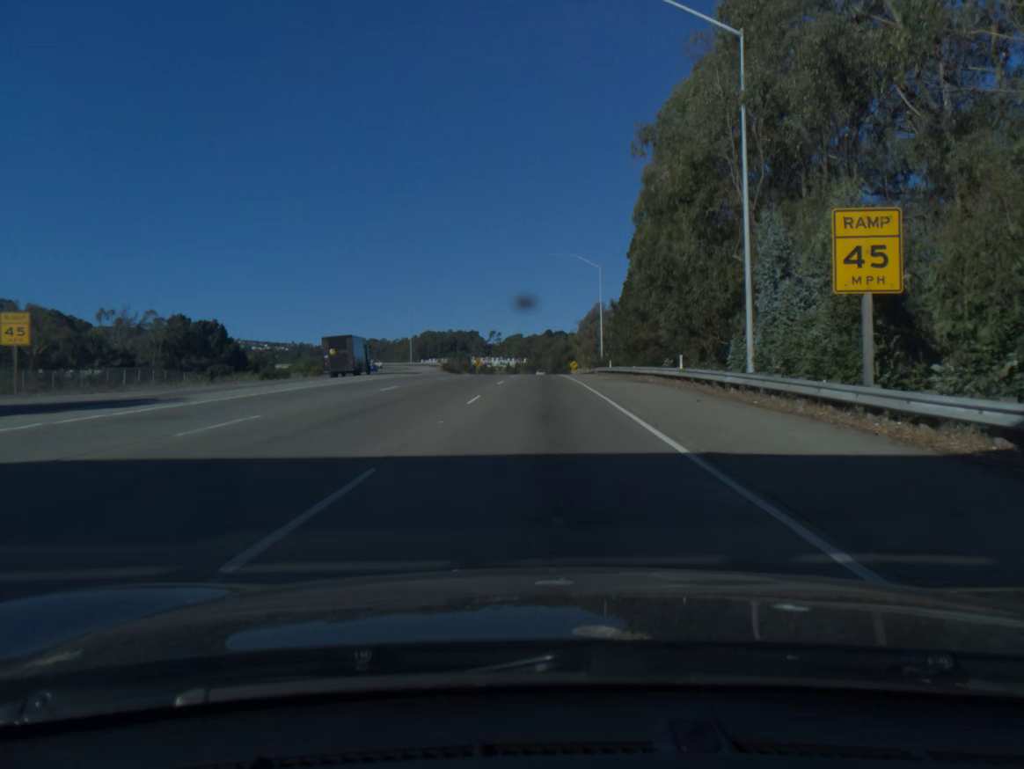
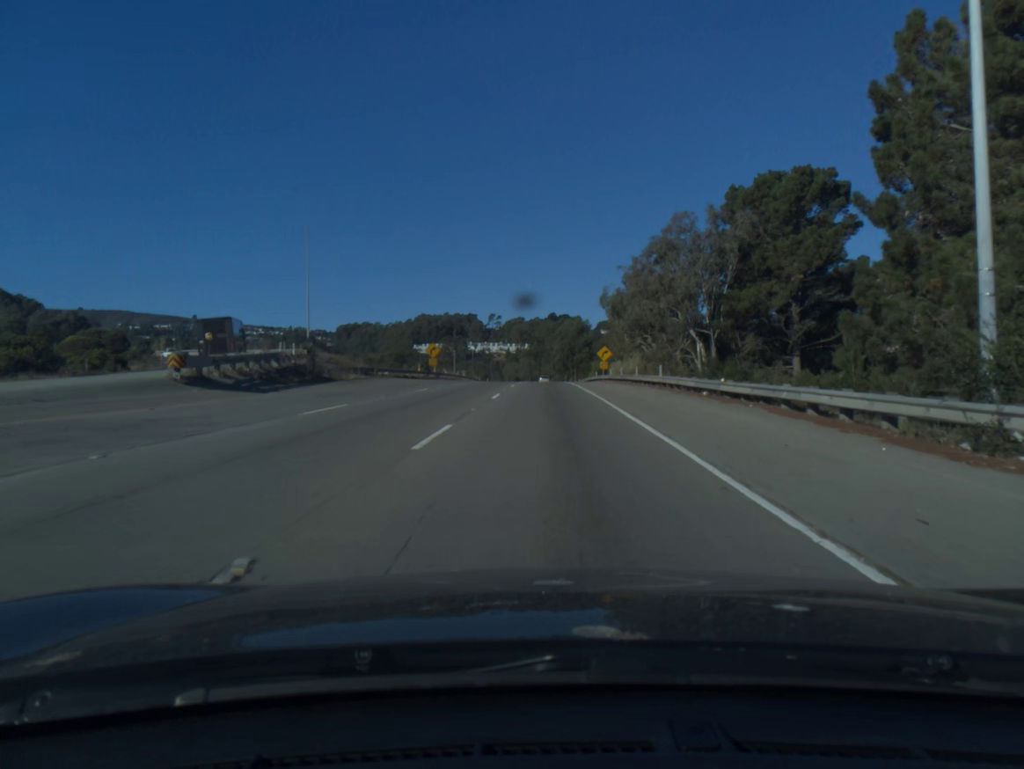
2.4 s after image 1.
(-0.2, +66.9) m; 0°
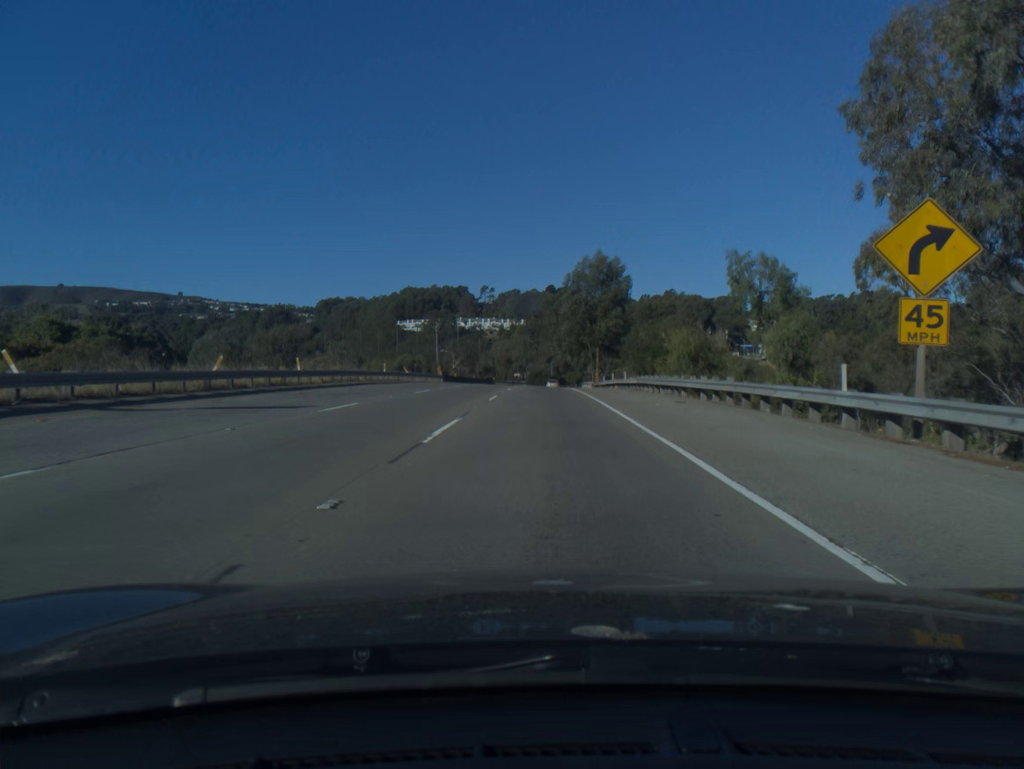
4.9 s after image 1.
(+0.3, +70.6) m; 0°
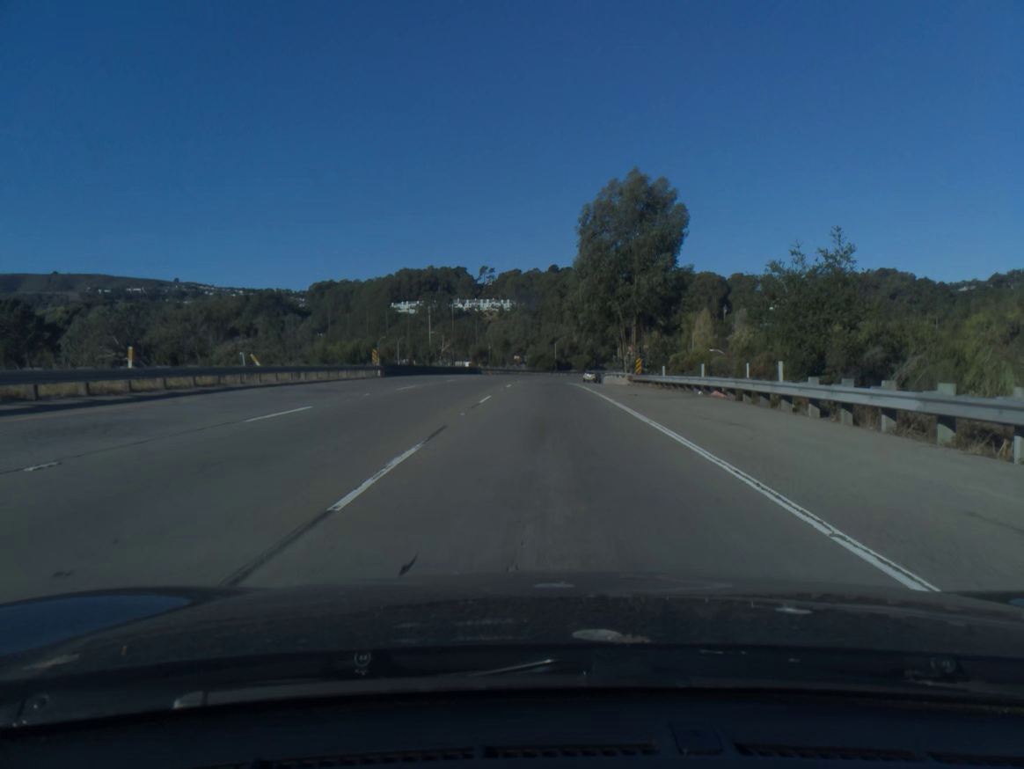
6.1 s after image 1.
(-0.1, +33.9) m; 0°
